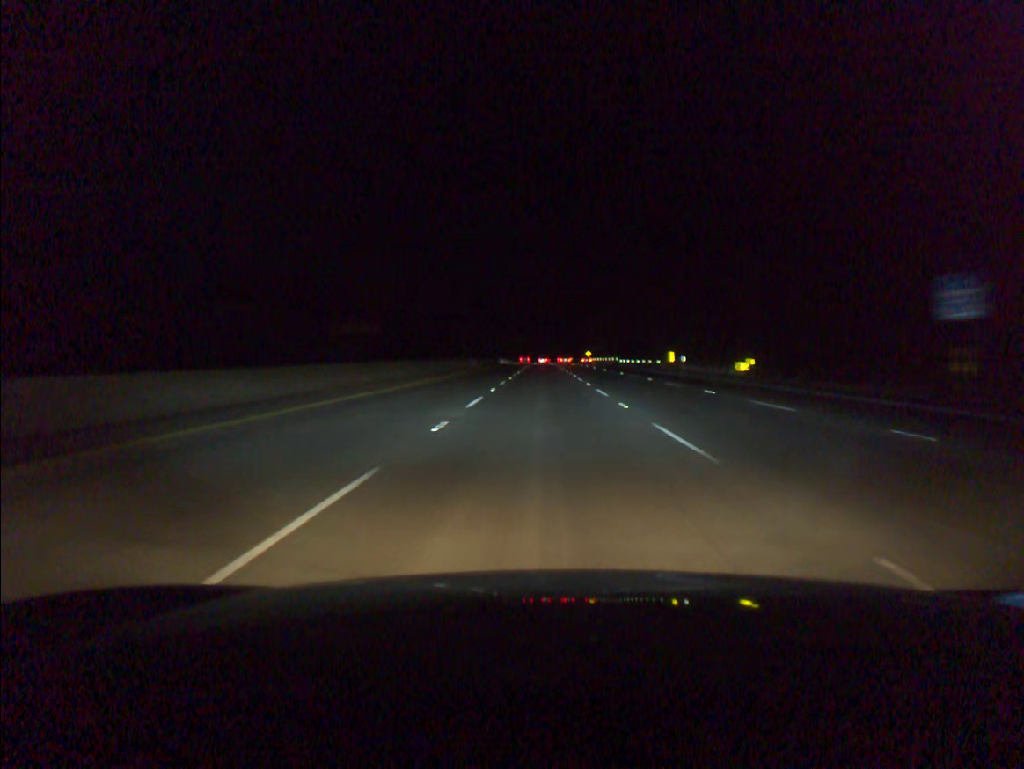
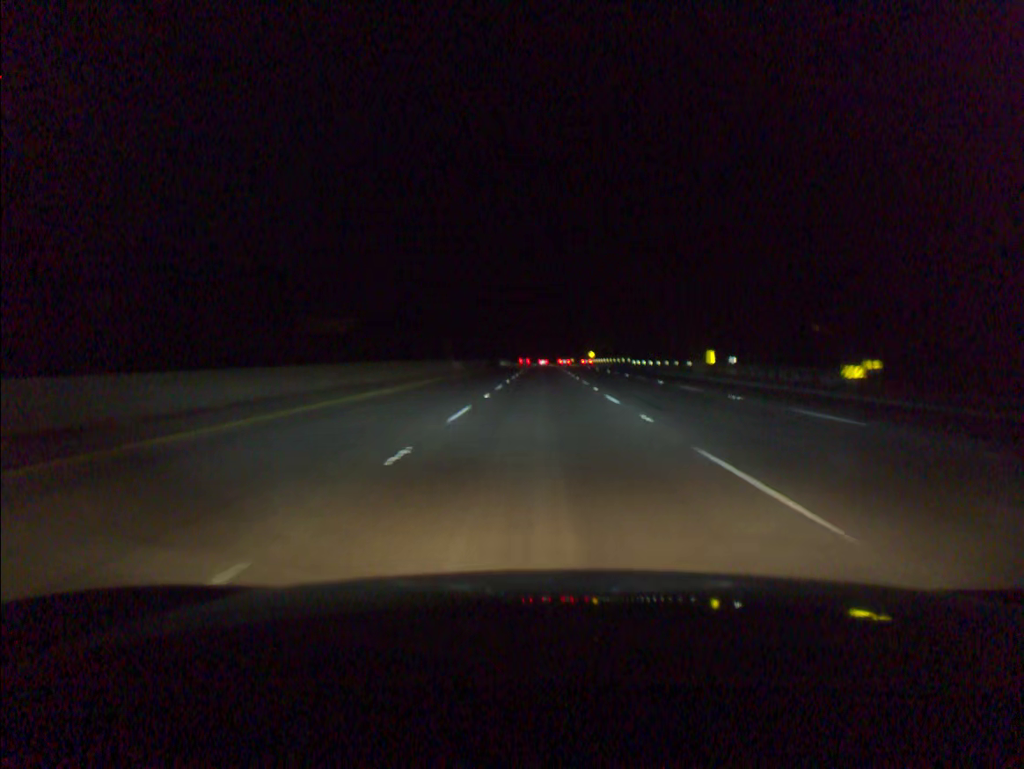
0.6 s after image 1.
(0.0, +18.3) m; 0°
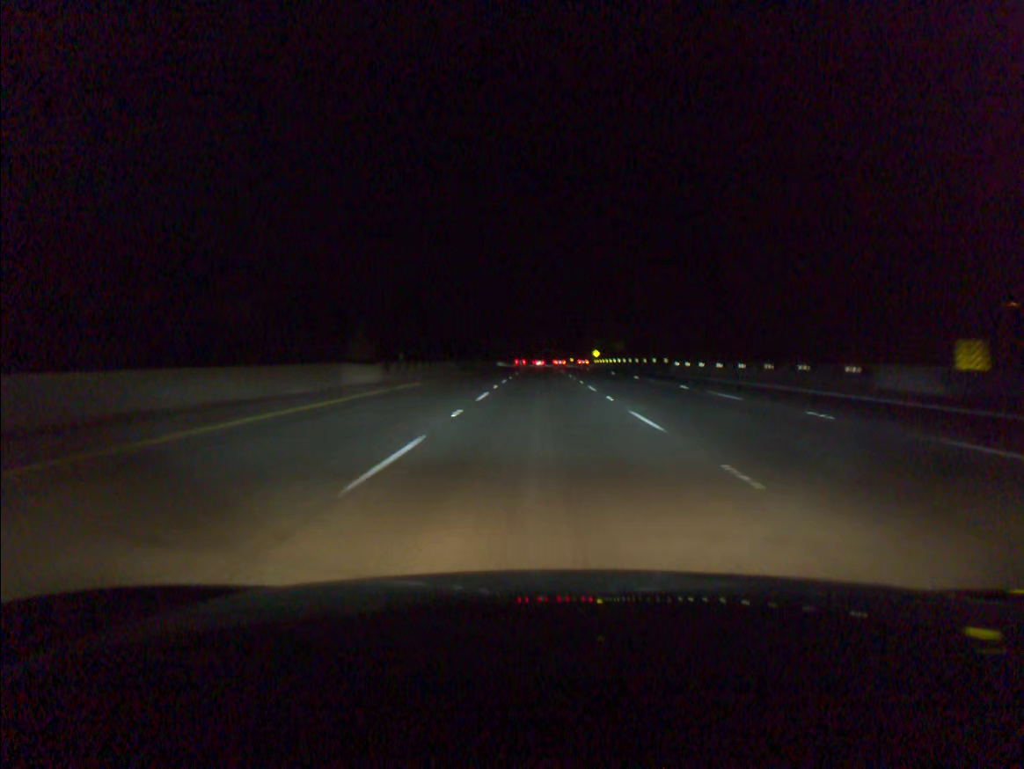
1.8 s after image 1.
(+0.1, +36.5) m; 0°
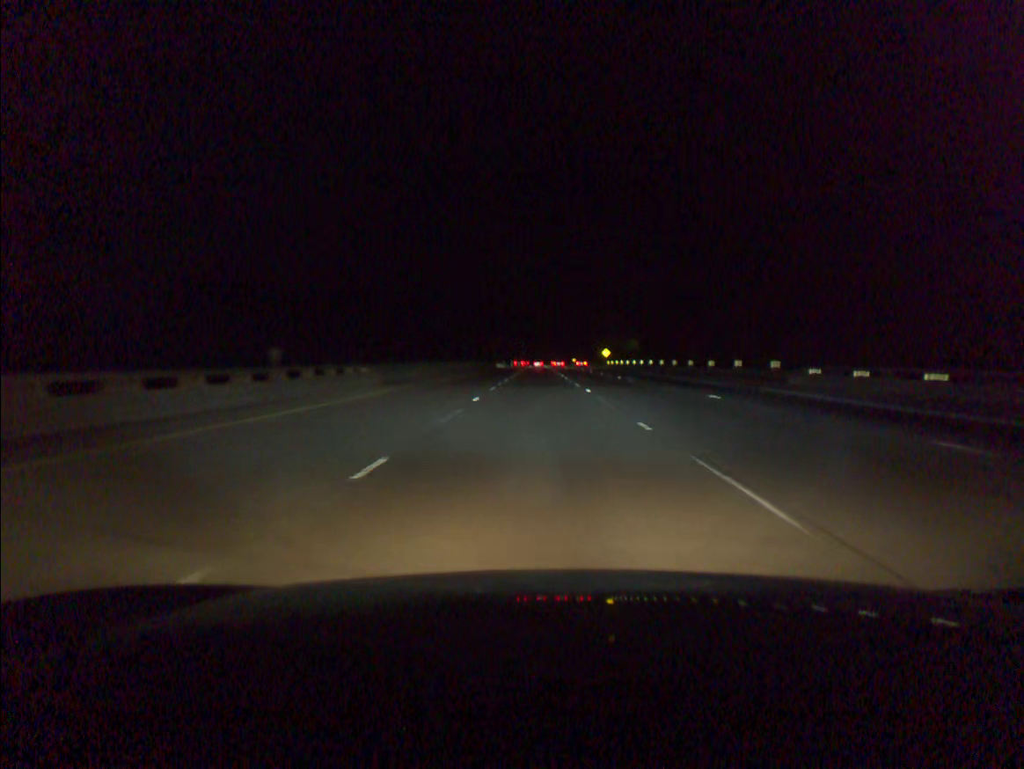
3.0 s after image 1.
(+0.1, +36.5) m; 0°
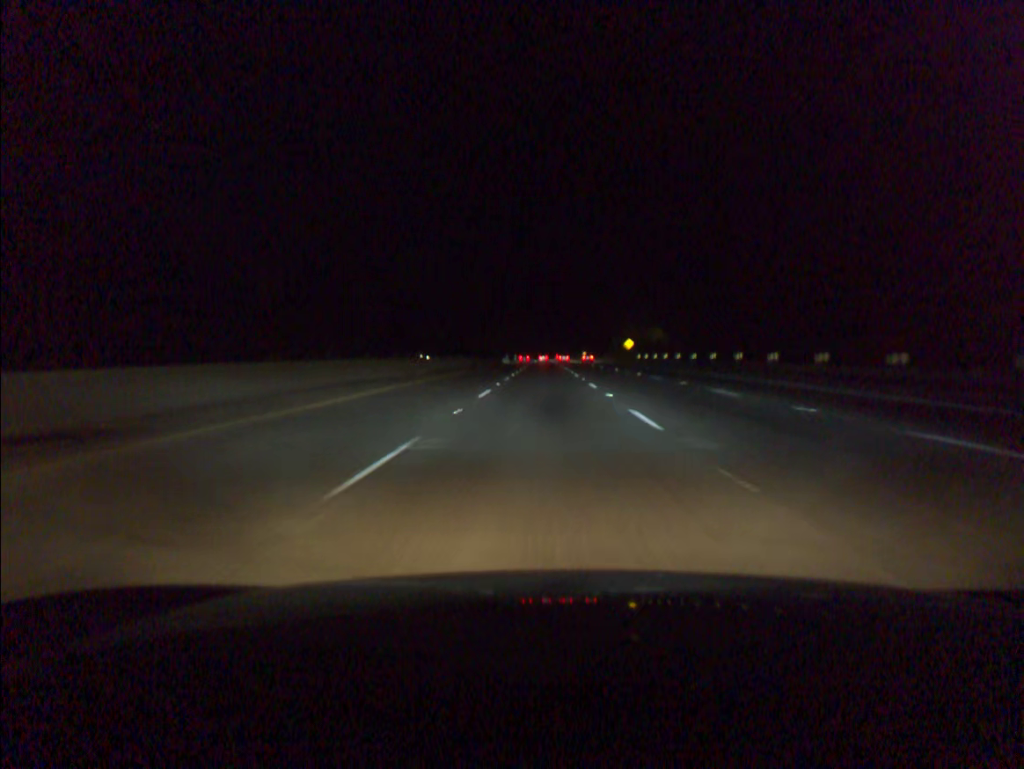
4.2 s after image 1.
(-0.1, +36.5) m; 0°
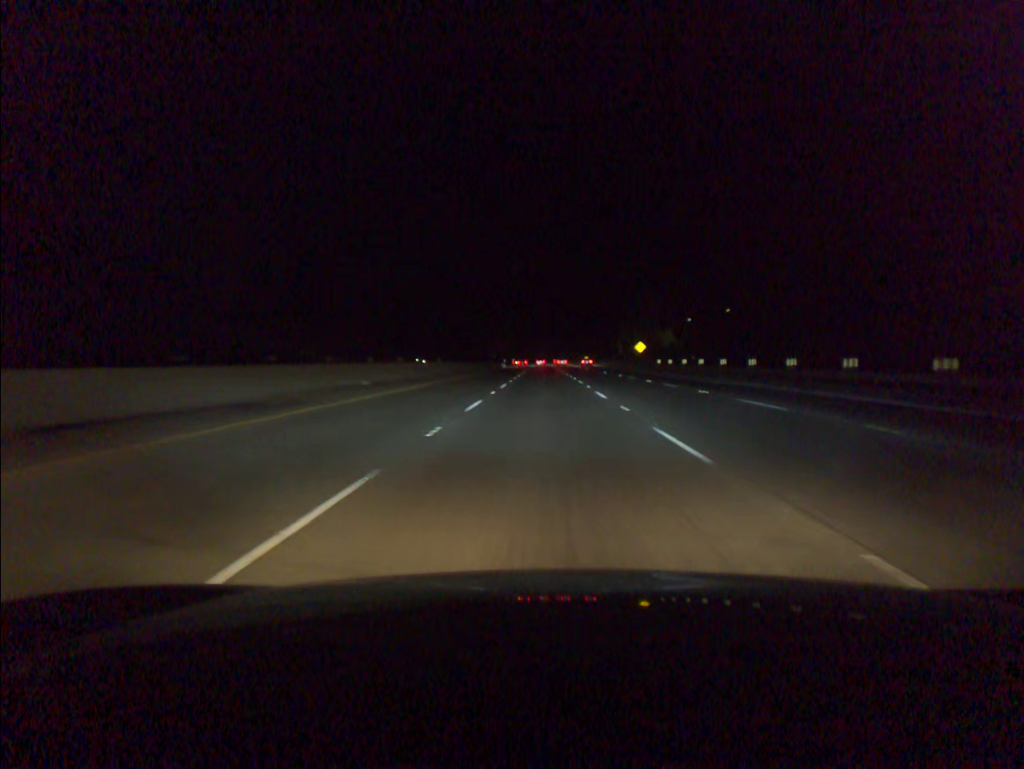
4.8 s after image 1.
(0.0, +18.3) m; 0°
